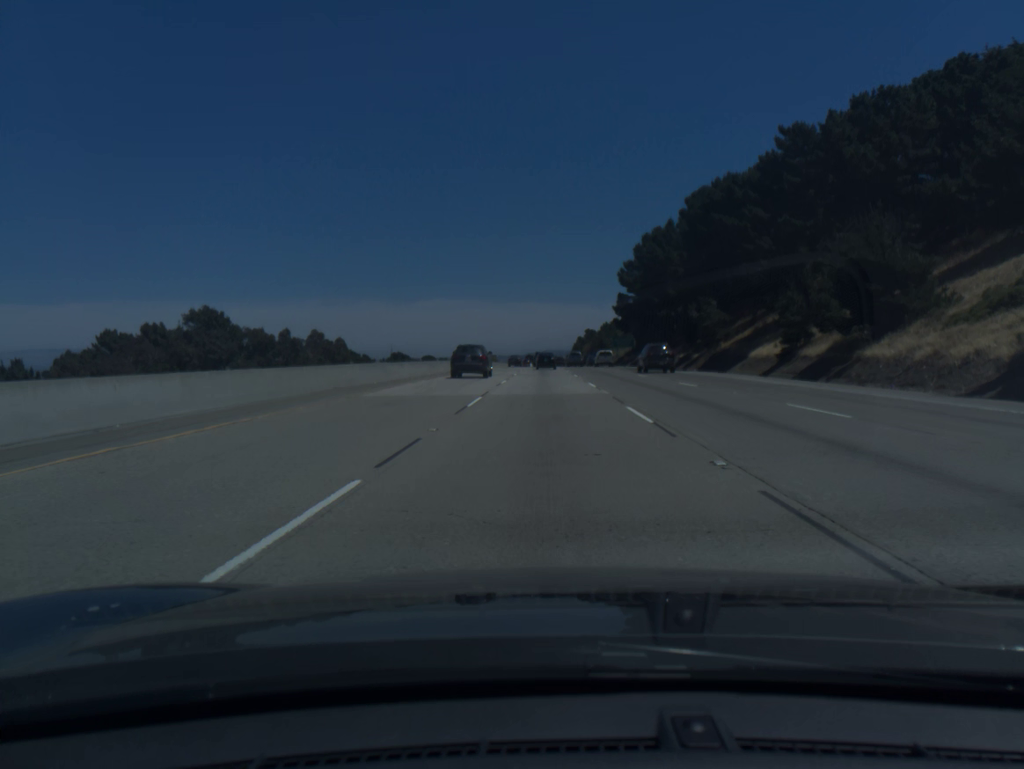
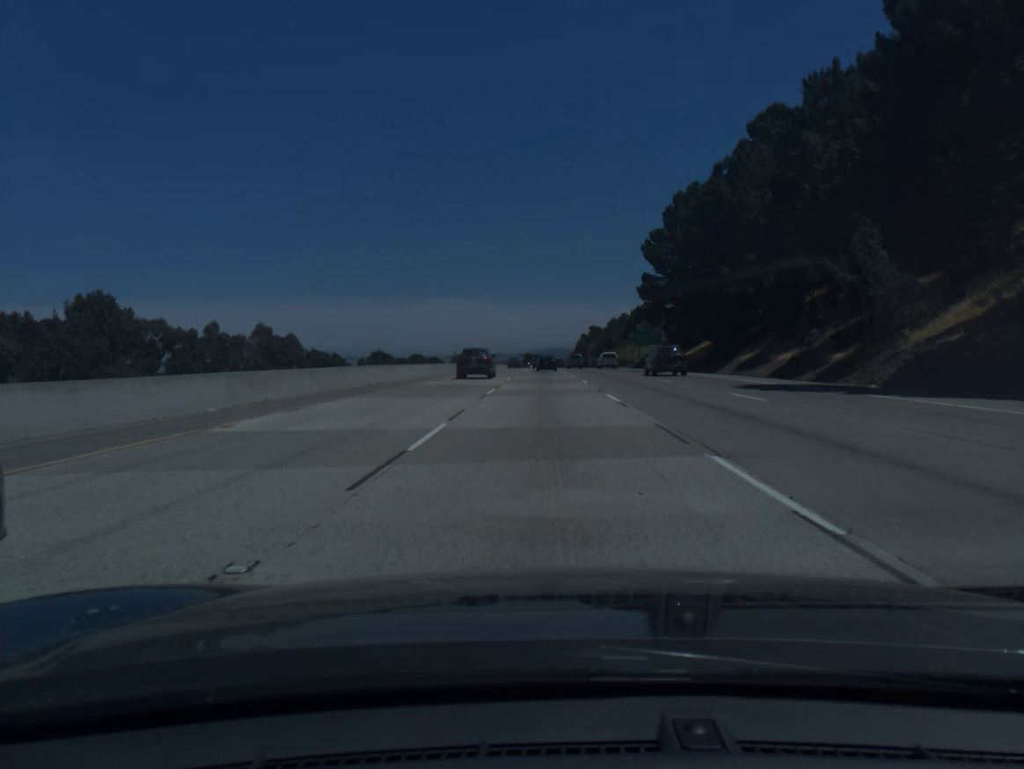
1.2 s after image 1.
(0.0, +37.9) m; 0°
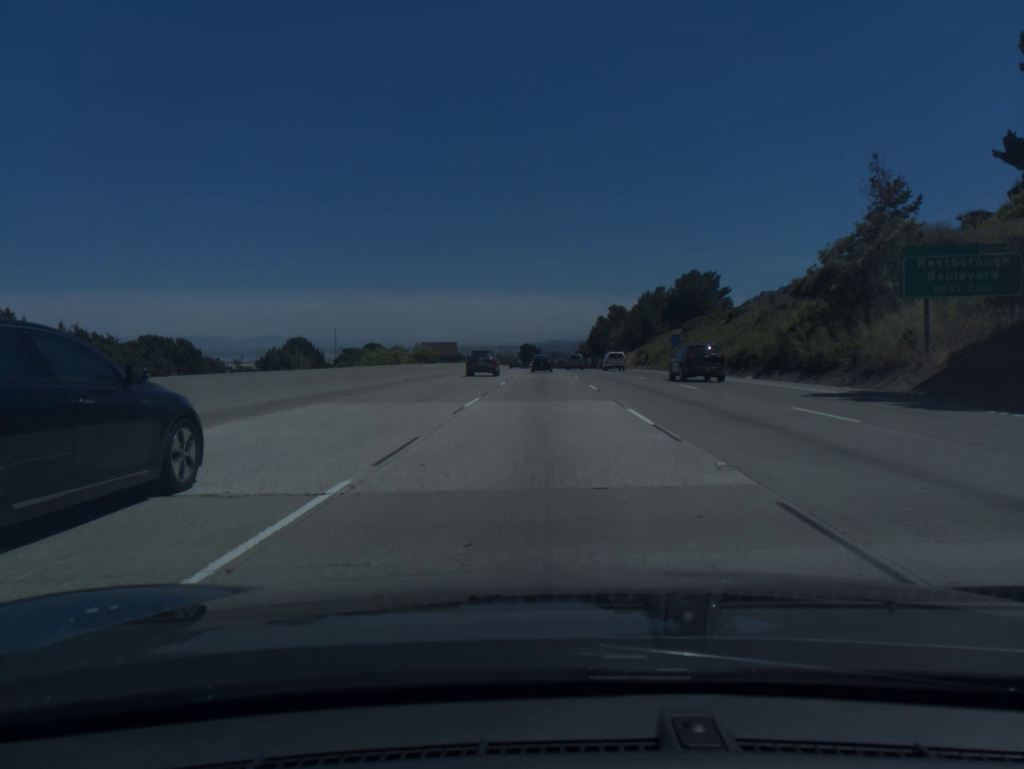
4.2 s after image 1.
(+0.3, +94.0) m; 0°
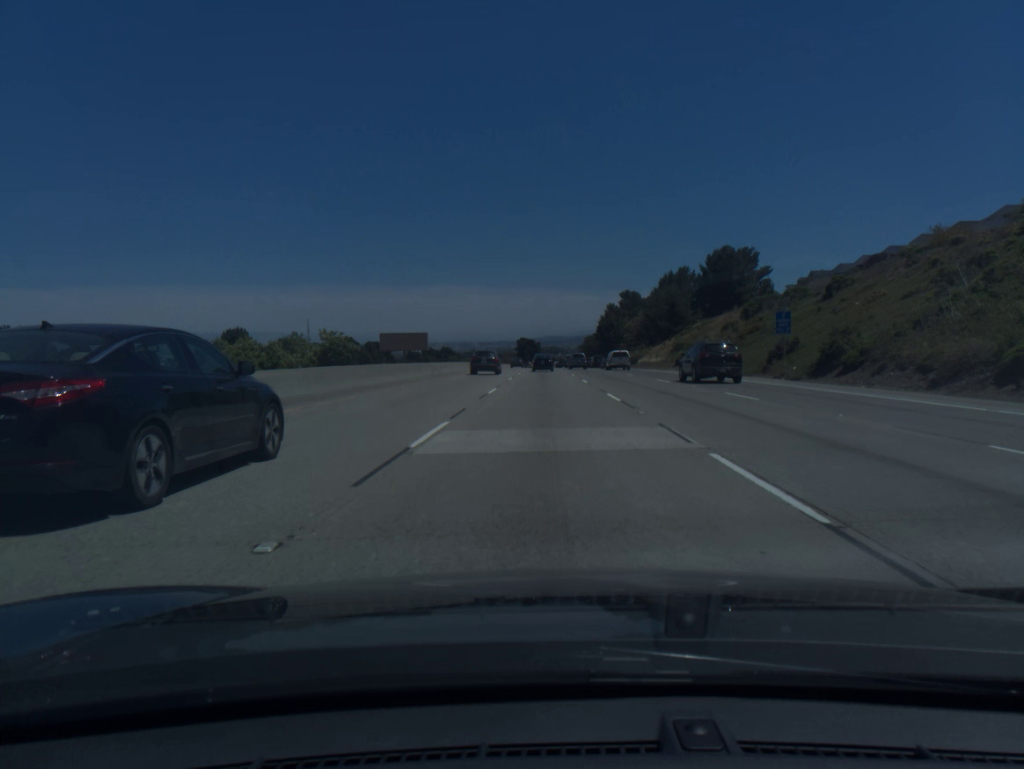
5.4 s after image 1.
(0.0, +37.4) m; 0°
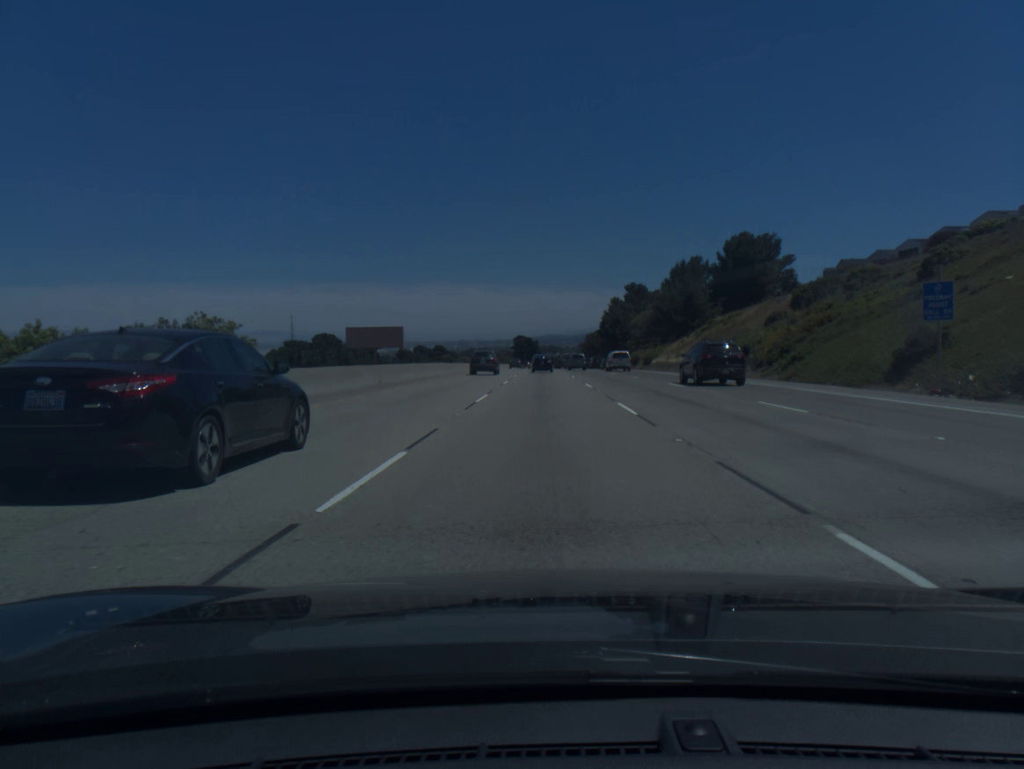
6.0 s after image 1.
(0.0, +18.7) m; 0°
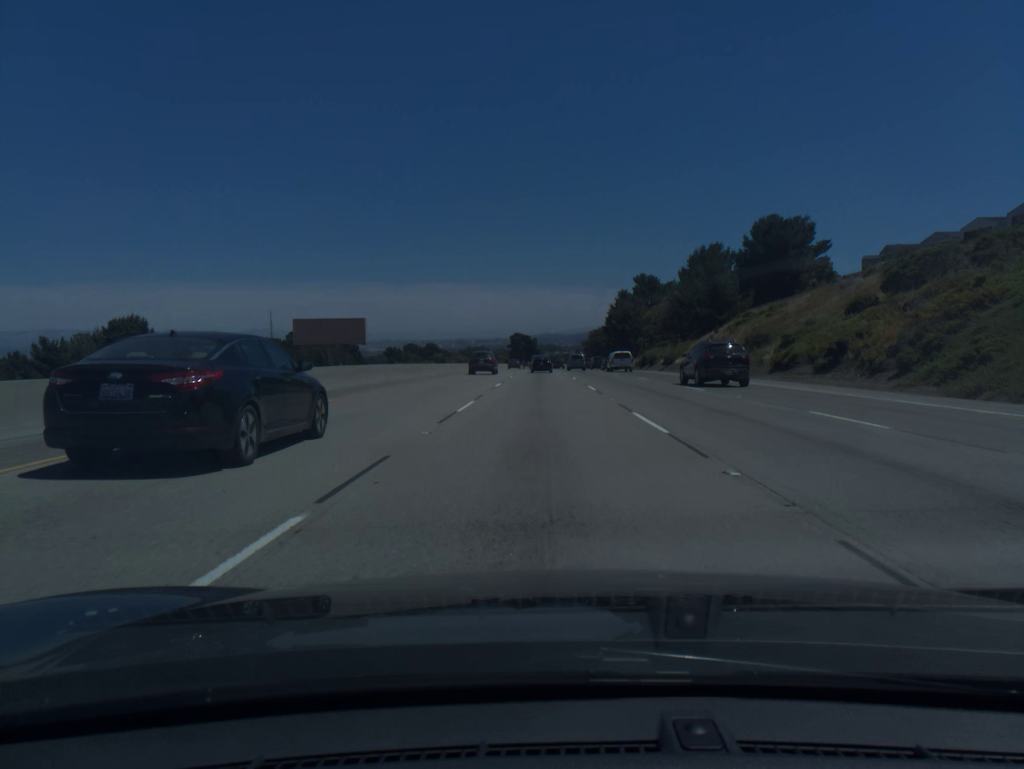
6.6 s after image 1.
(0.0, +18.7) m; 0°
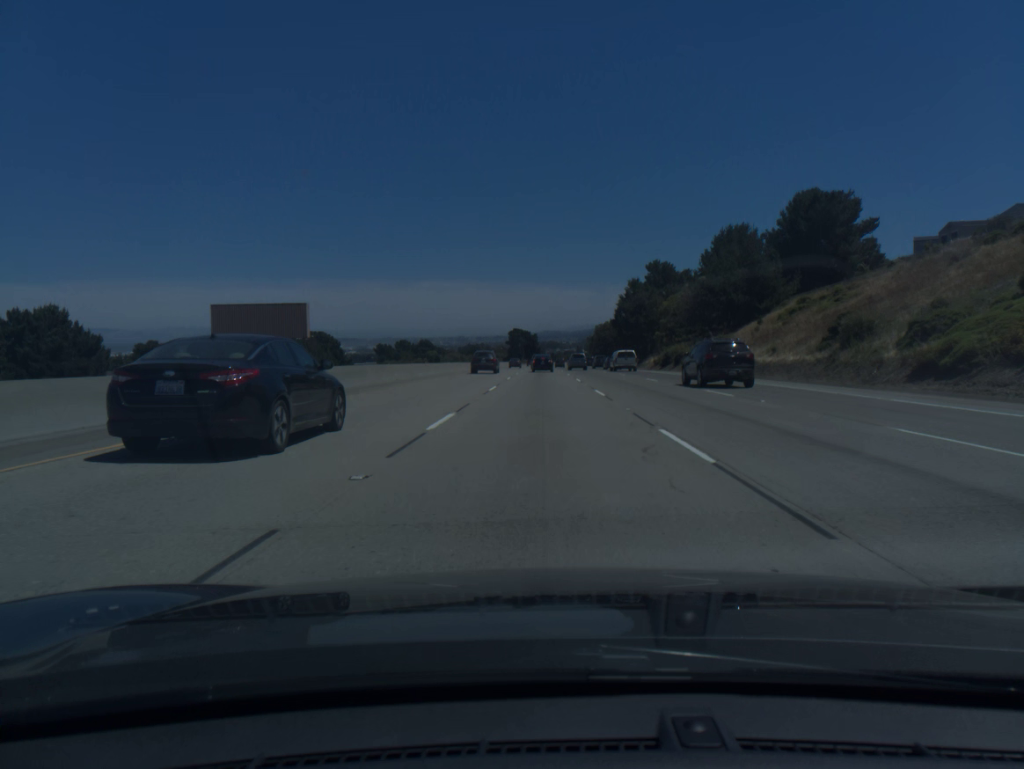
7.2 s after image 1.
(0.0, +18.7) m; 0°
